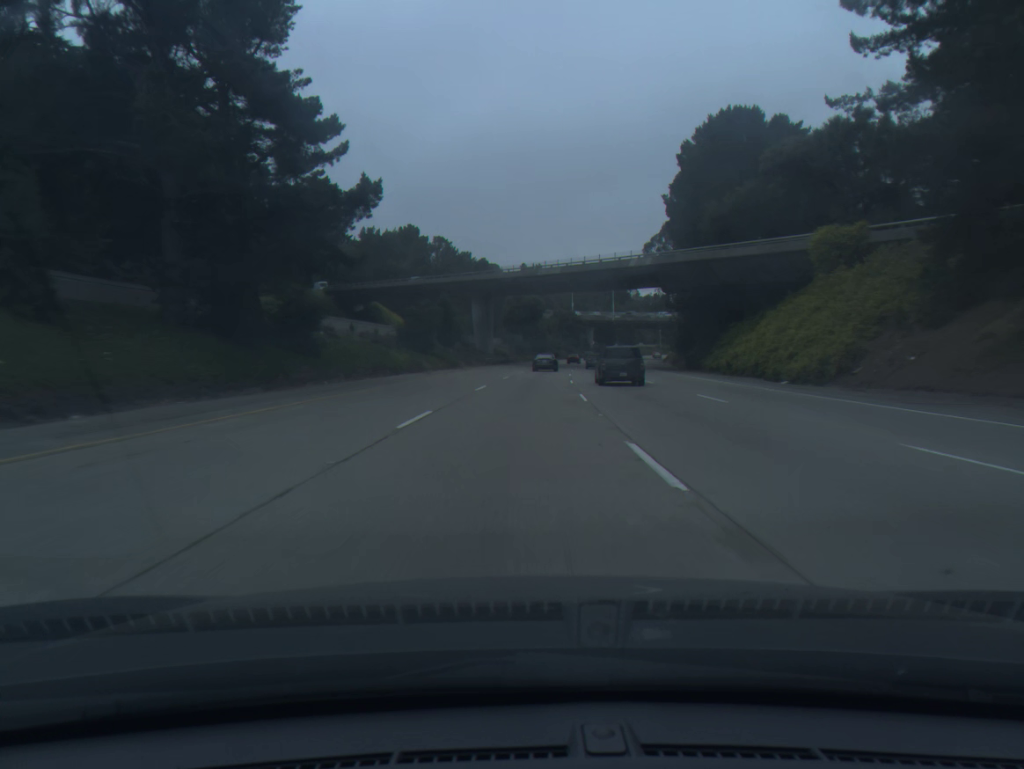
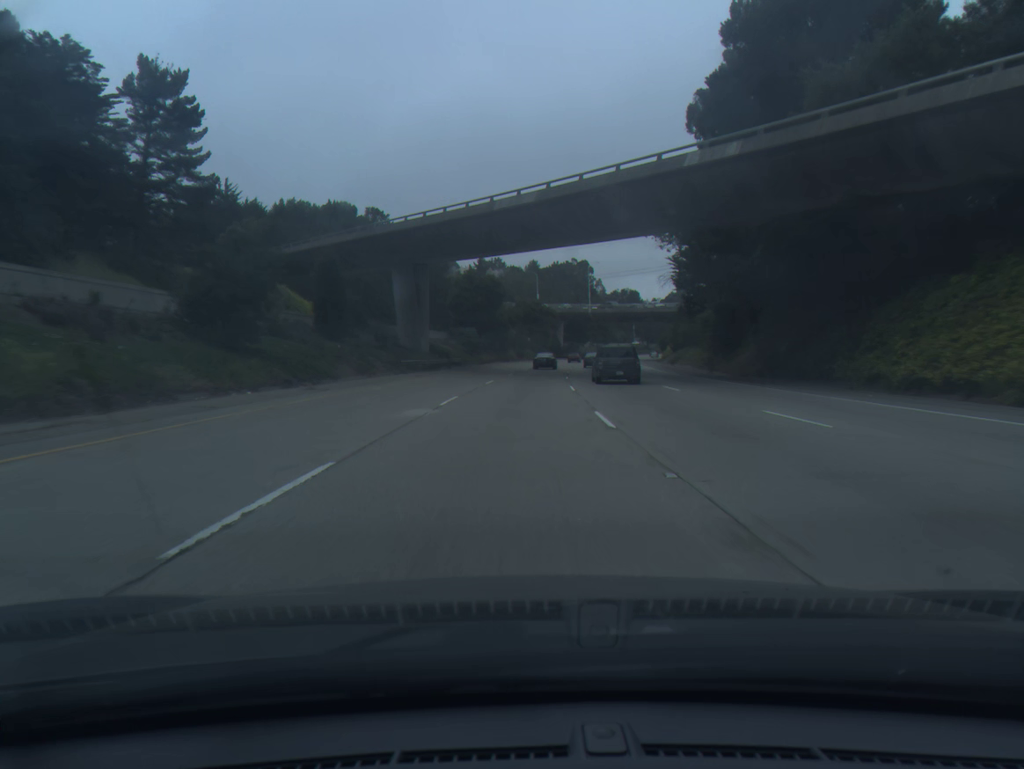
(+1.0, +37.7) m; +3°
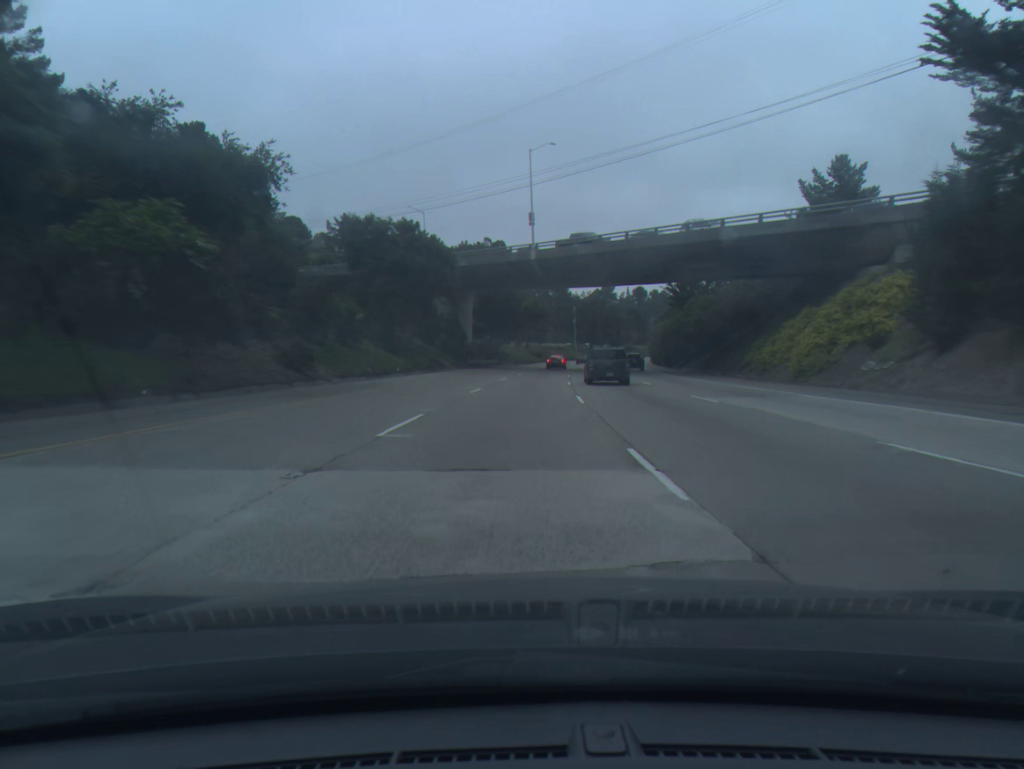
(+5.5, +94.2) m; +6°
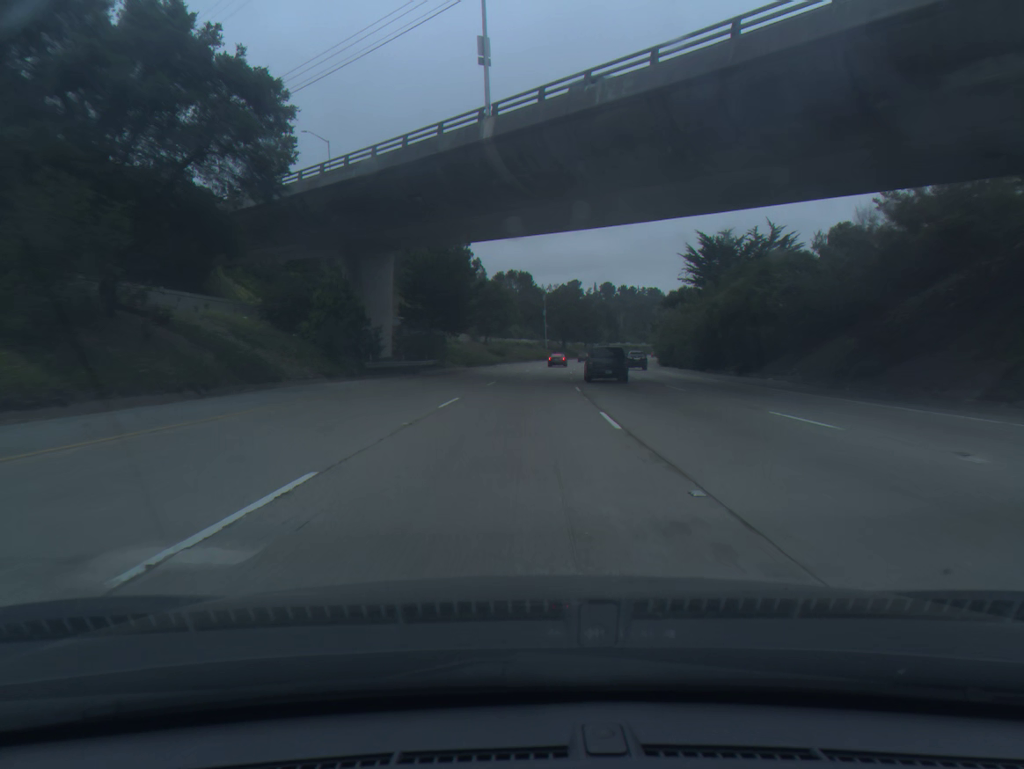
(+0.8, +37.8) m; +3°
